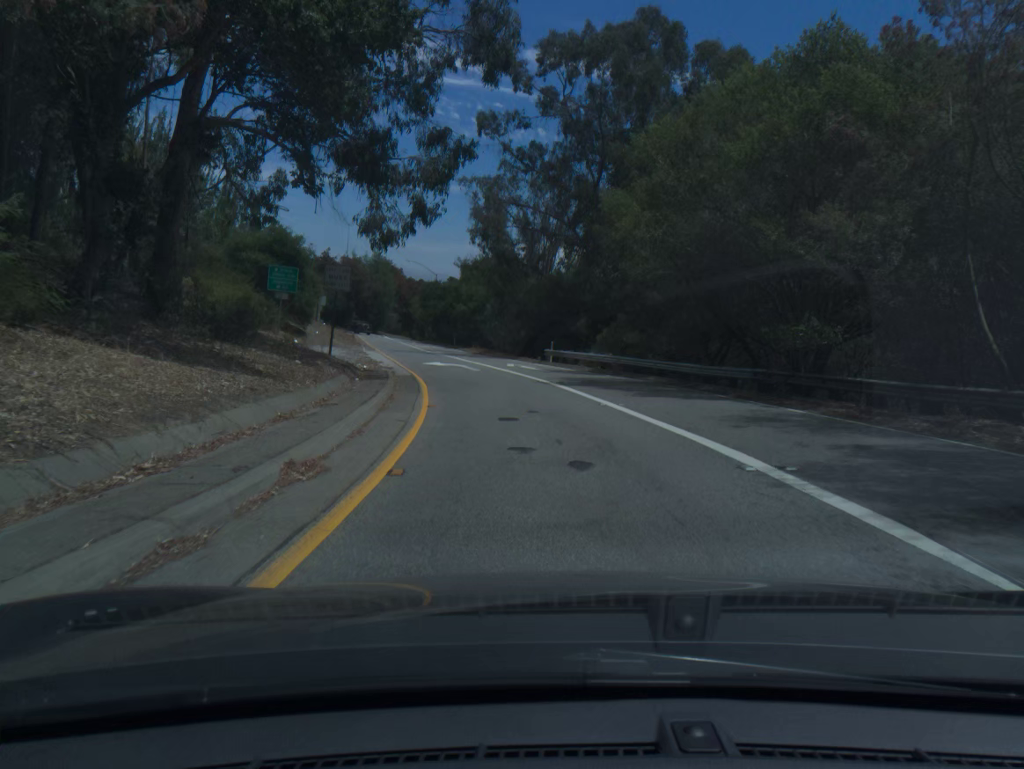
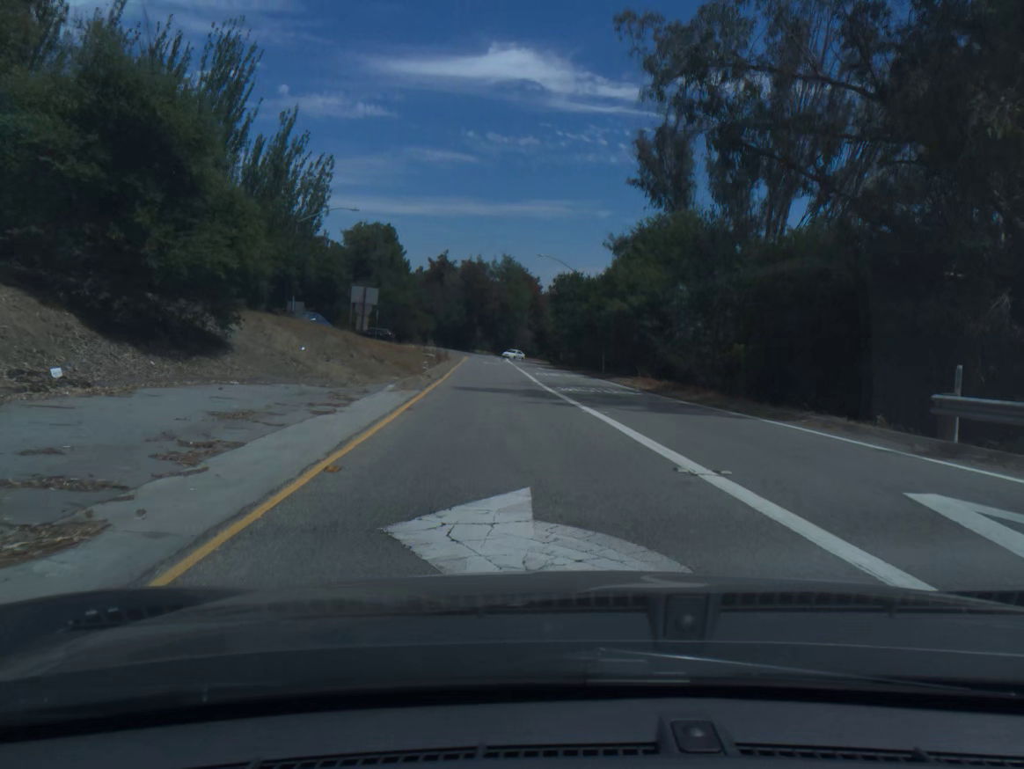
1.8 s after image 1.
(-3.2, +30.7) m; -11°
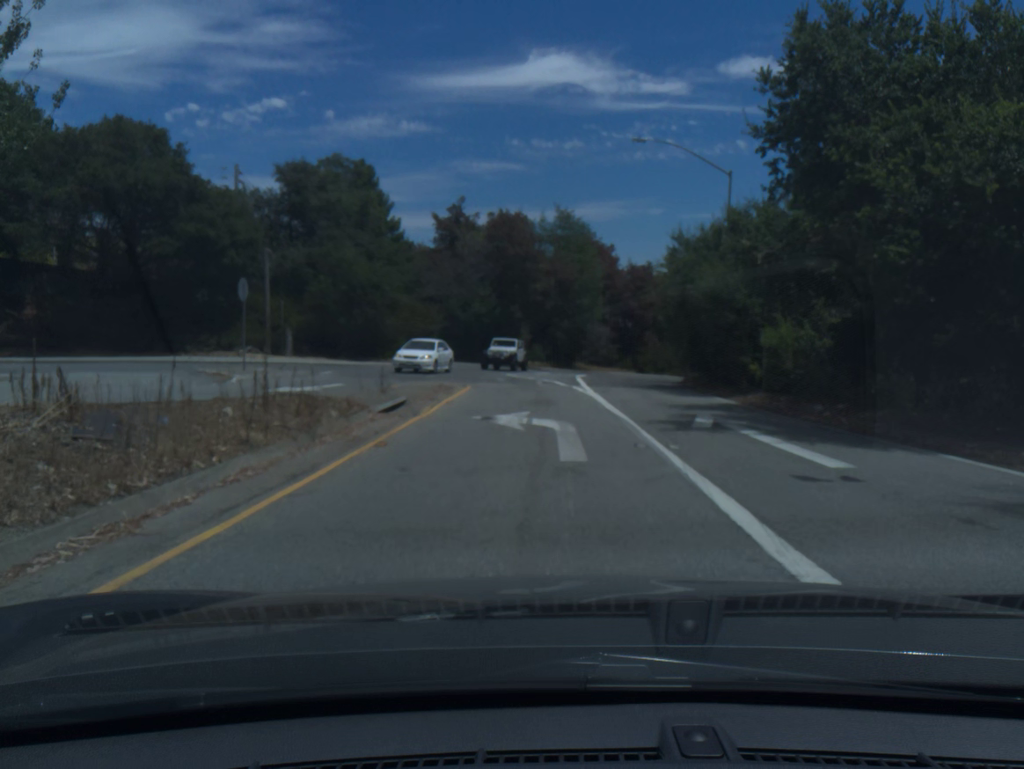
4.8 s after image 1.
(-2.2, +42.8) m; -4°
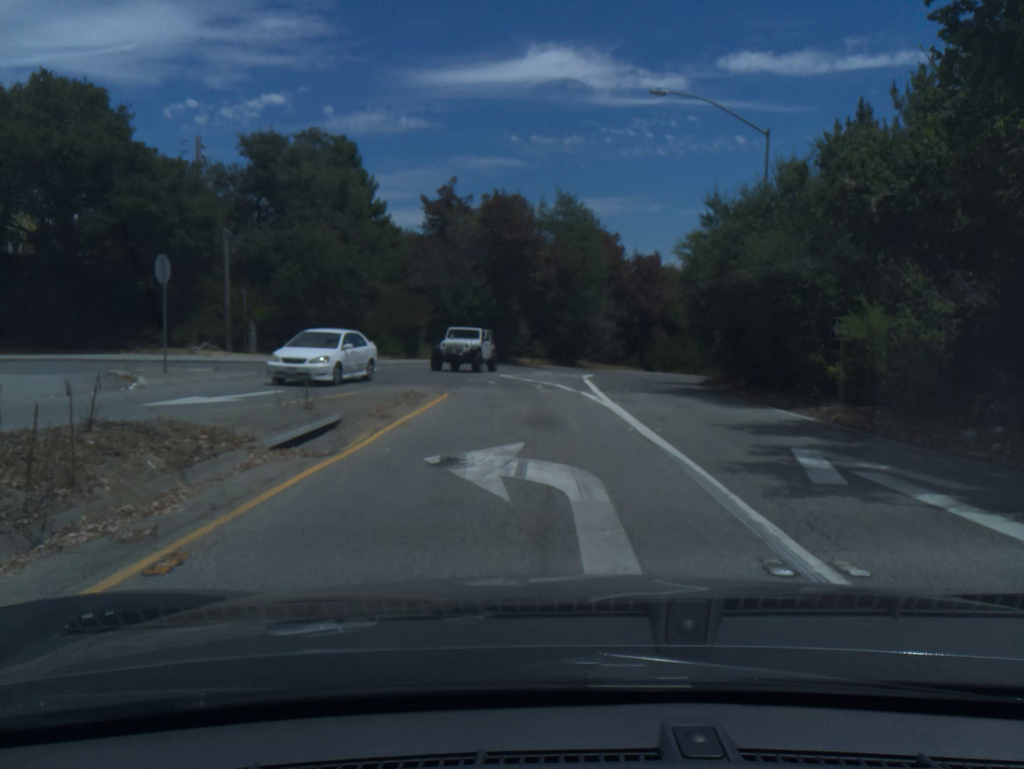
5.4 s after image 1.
(0.0, +6.0) m; 0°
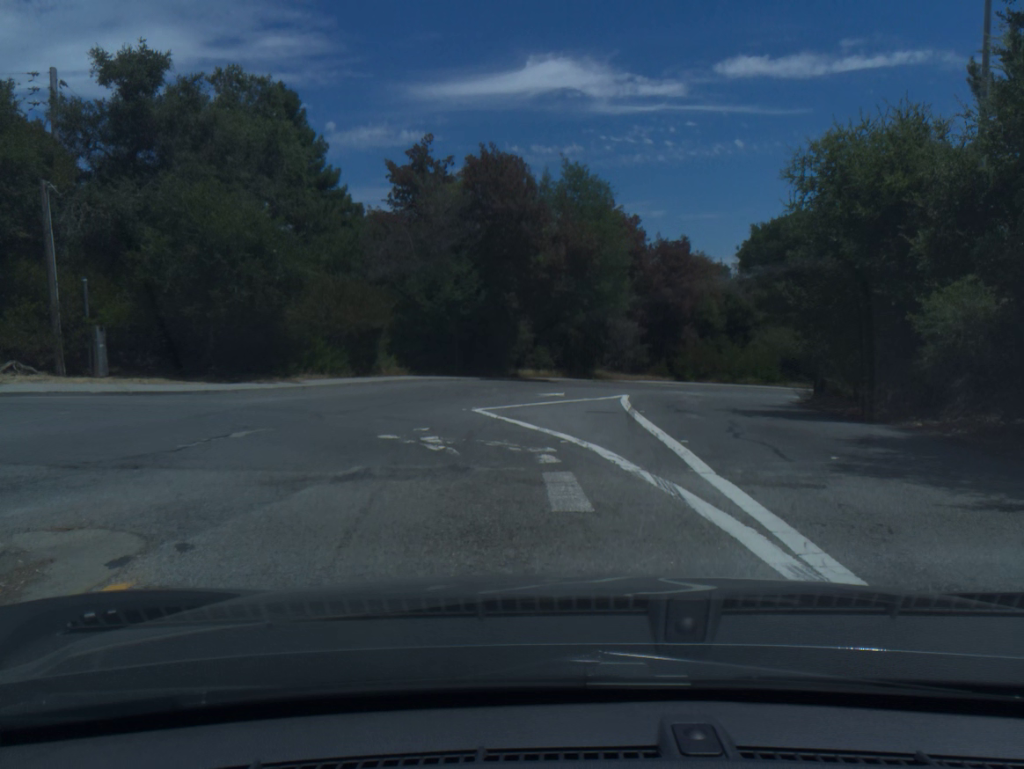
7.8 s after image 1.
(0.0, +14.5) m; 0°
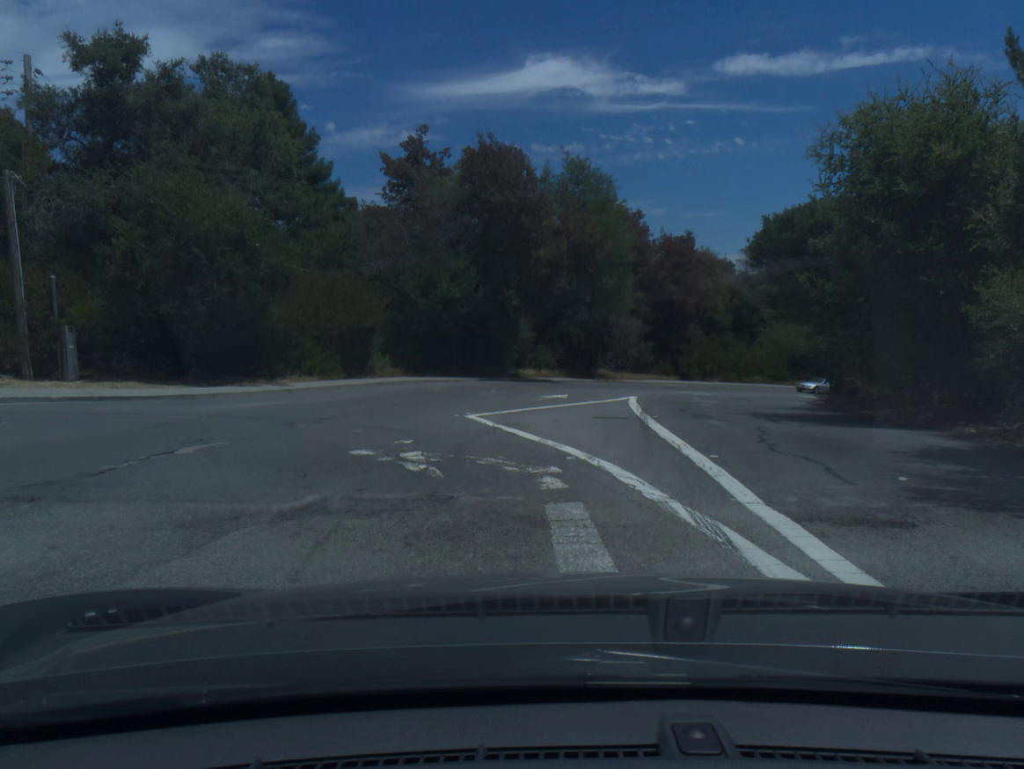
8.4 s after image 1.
(0.0, +1.7) m; 0°
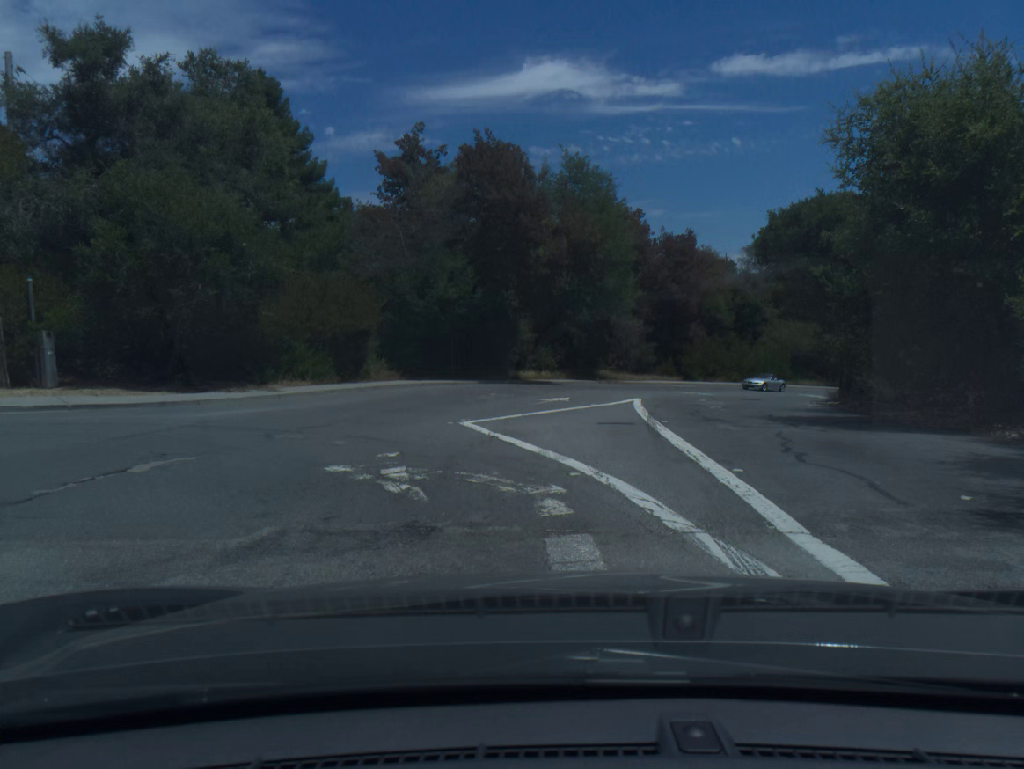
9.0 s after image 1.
(0.0, +1.1) m; +1°
